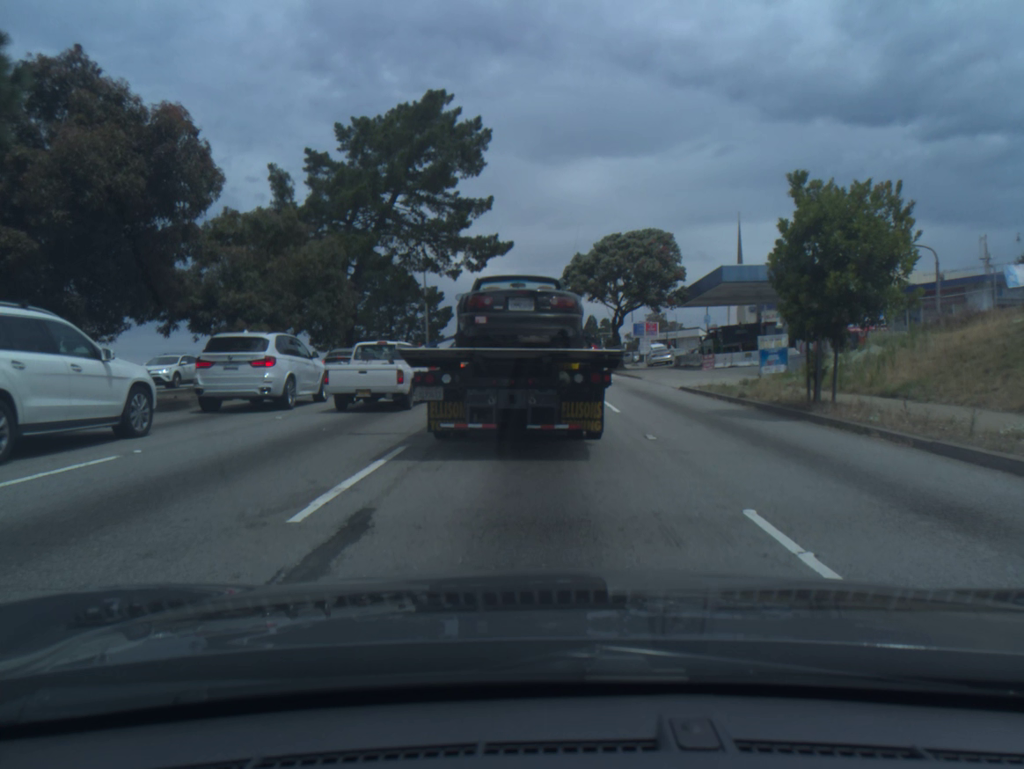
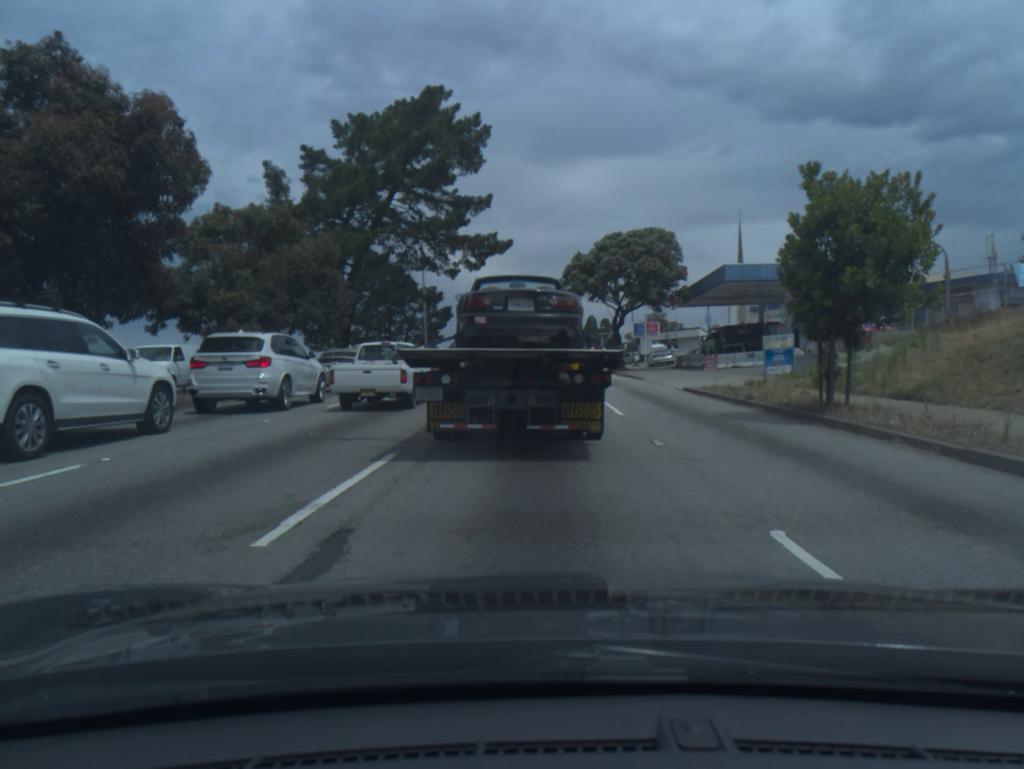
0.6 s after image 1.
(0.0, +0.7) m; 0°
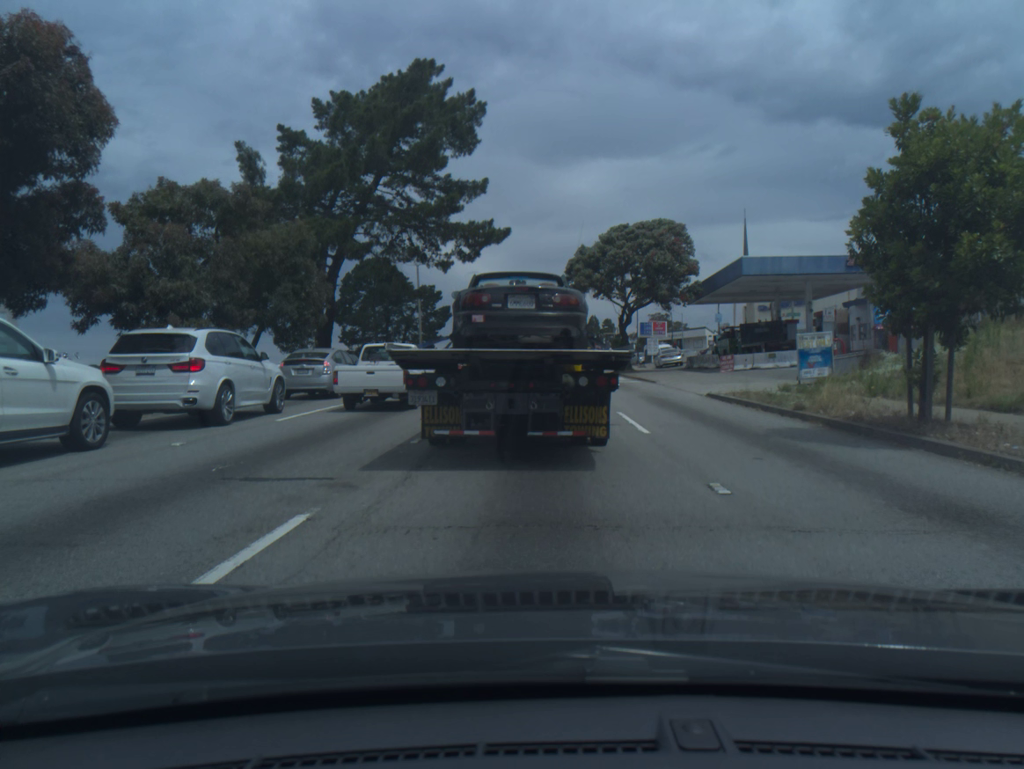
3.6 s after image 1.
(-0.1, +3.5) m; 0°
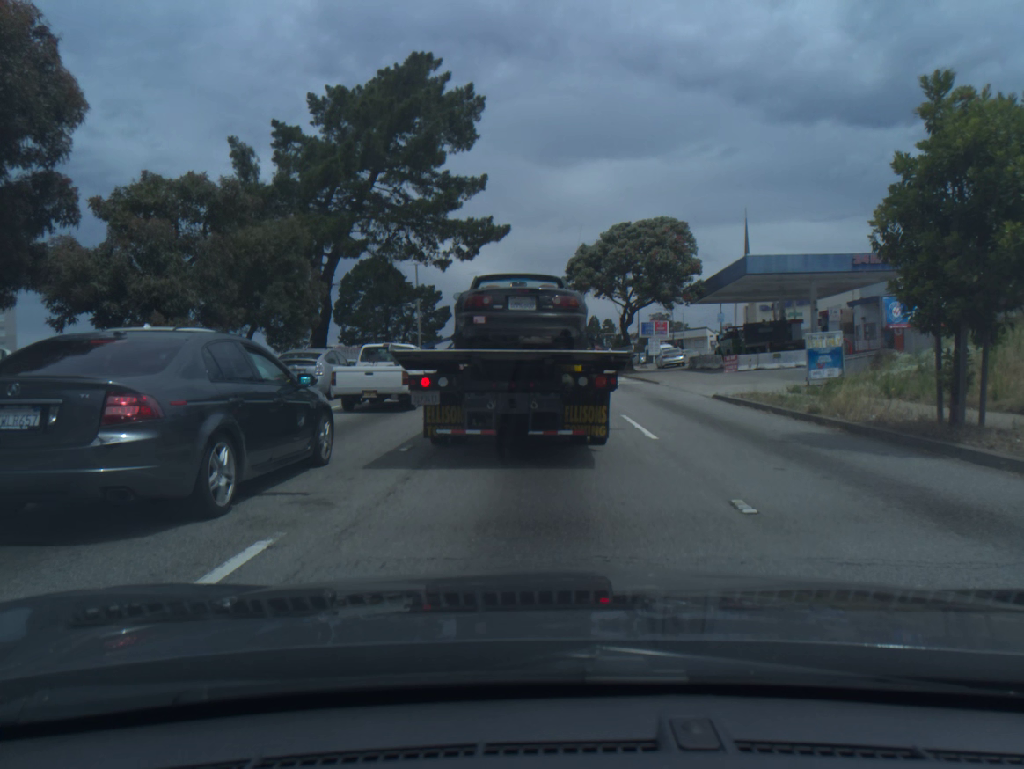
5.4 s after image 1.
(0.0, +0.8) m; 0°
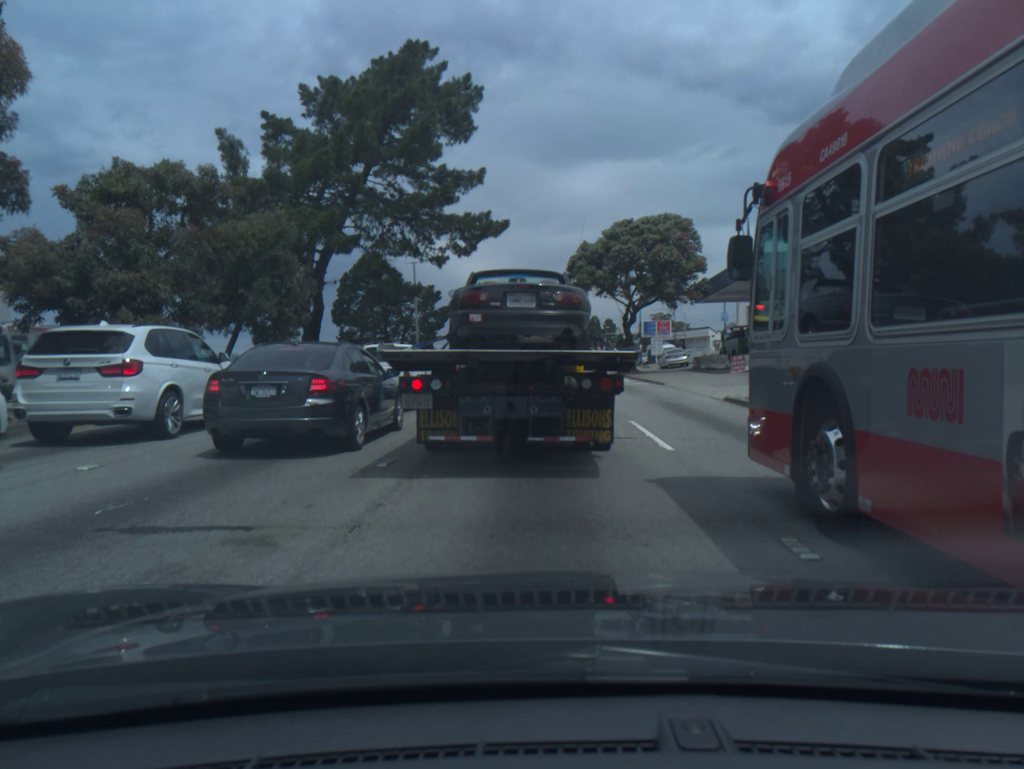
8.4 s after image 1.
(+0.1, +1.5) m; 0°
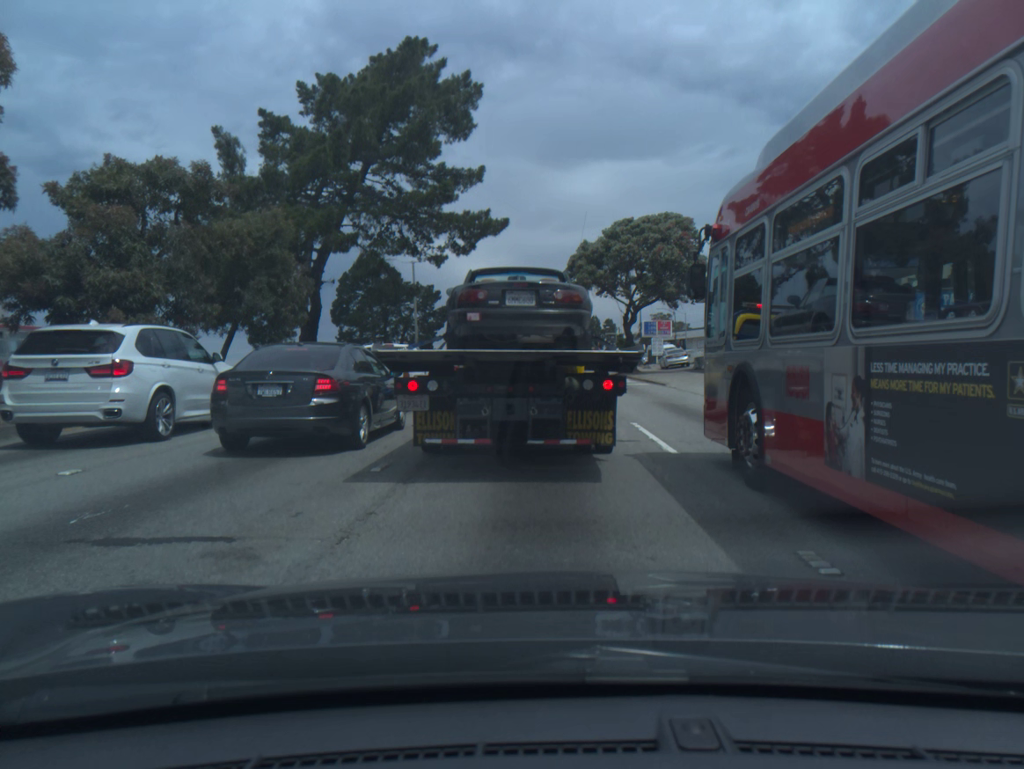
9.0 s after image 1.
(0.0, +0.3) m; 0°
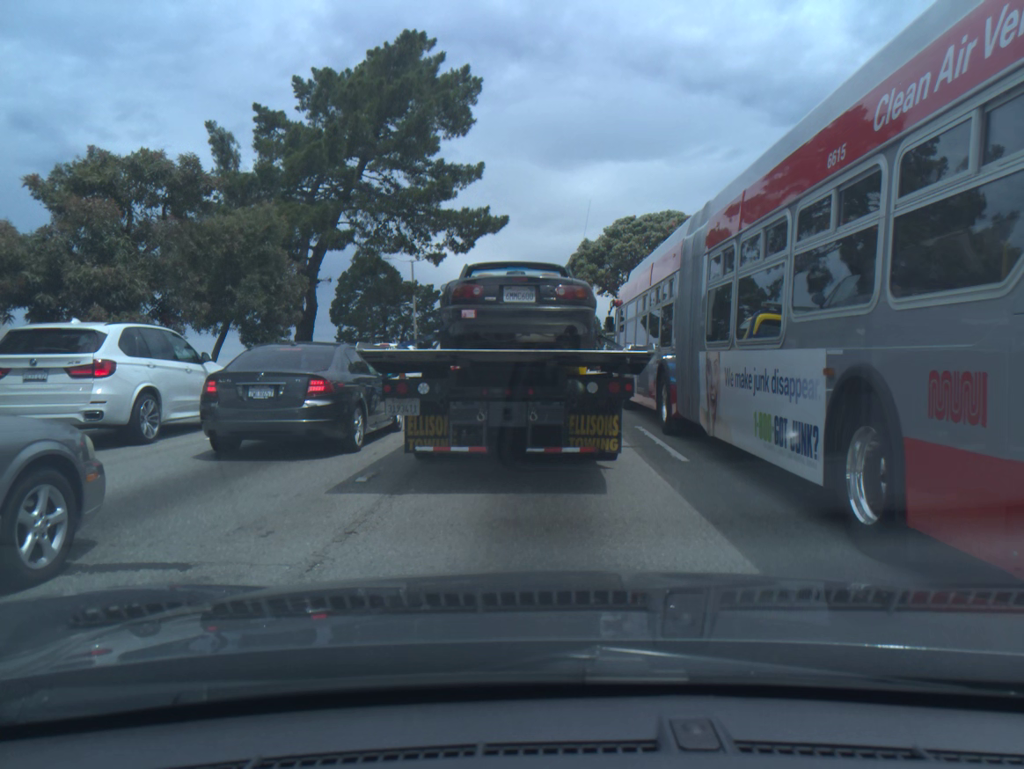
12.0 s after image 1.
(0.0, +0.6) m; 0°
